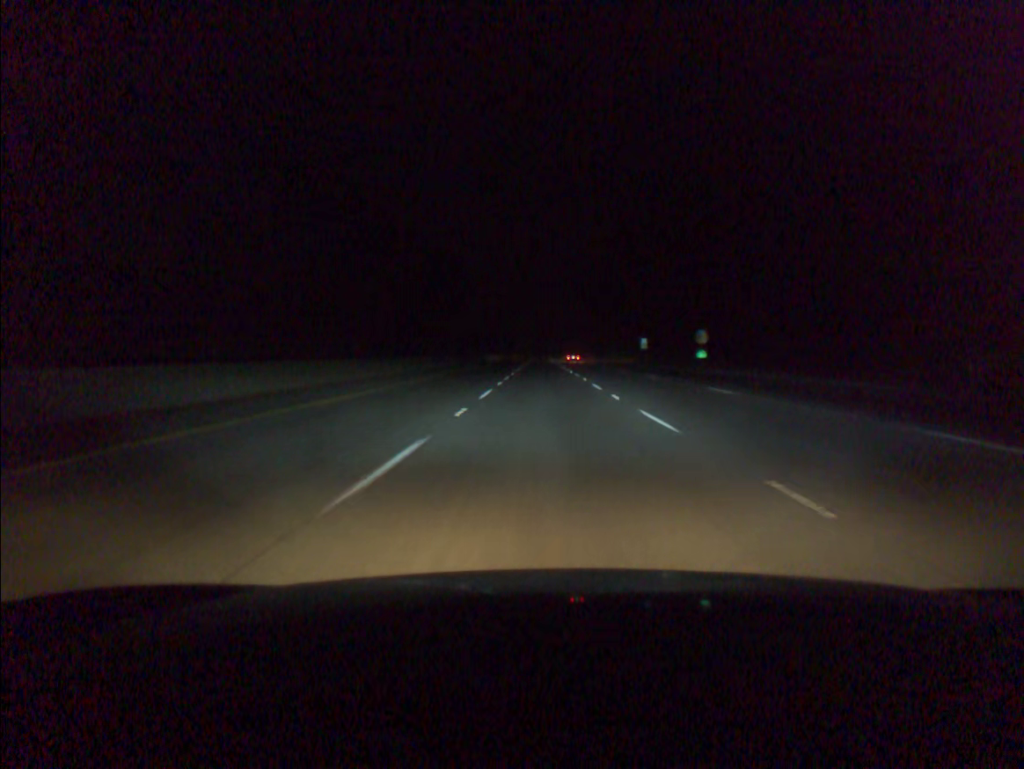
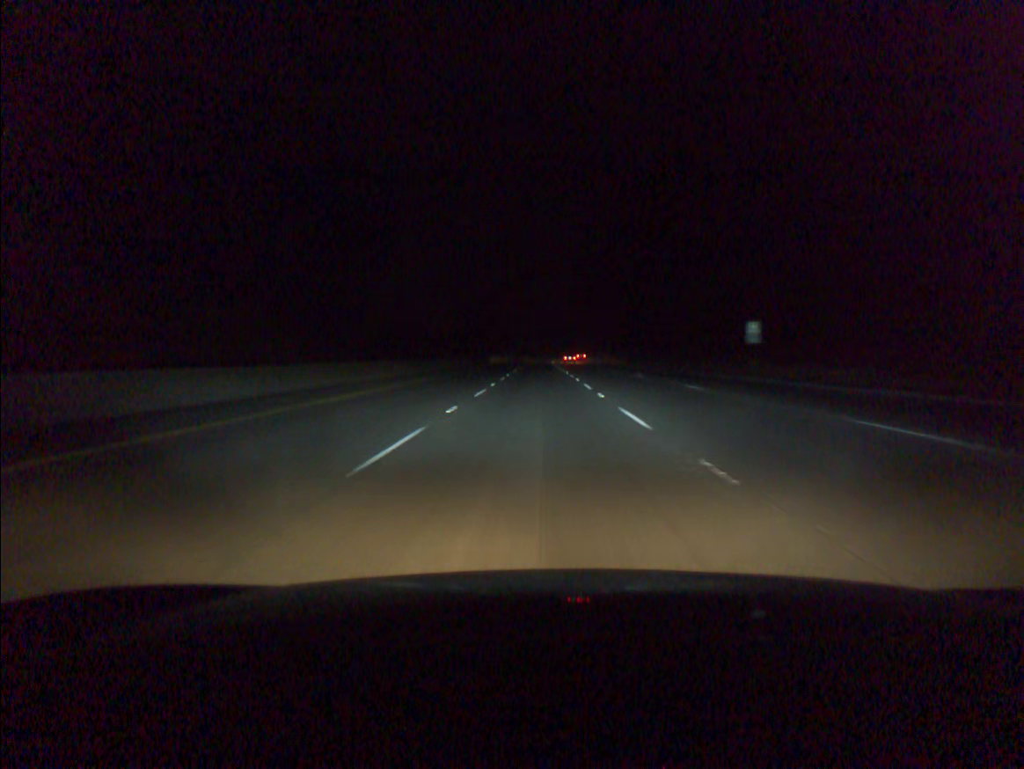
(+0.1, +57.3) m; 0°
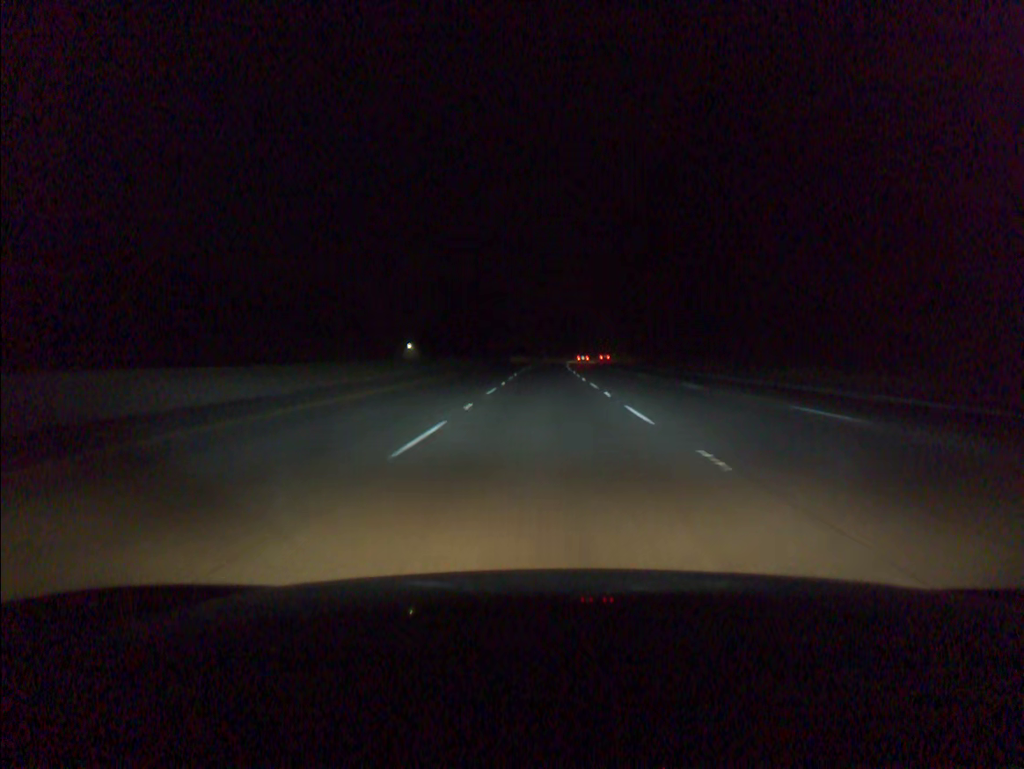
(-0.3, +57.2) m; 0°
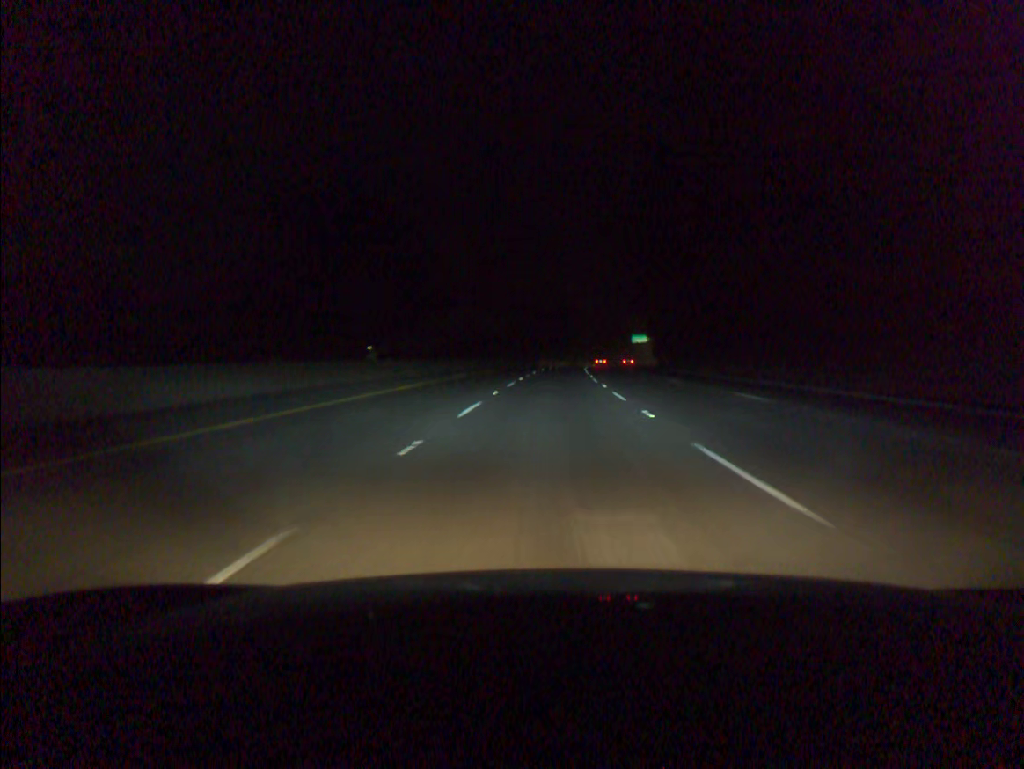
(+1.1, +95.3) m; +2°
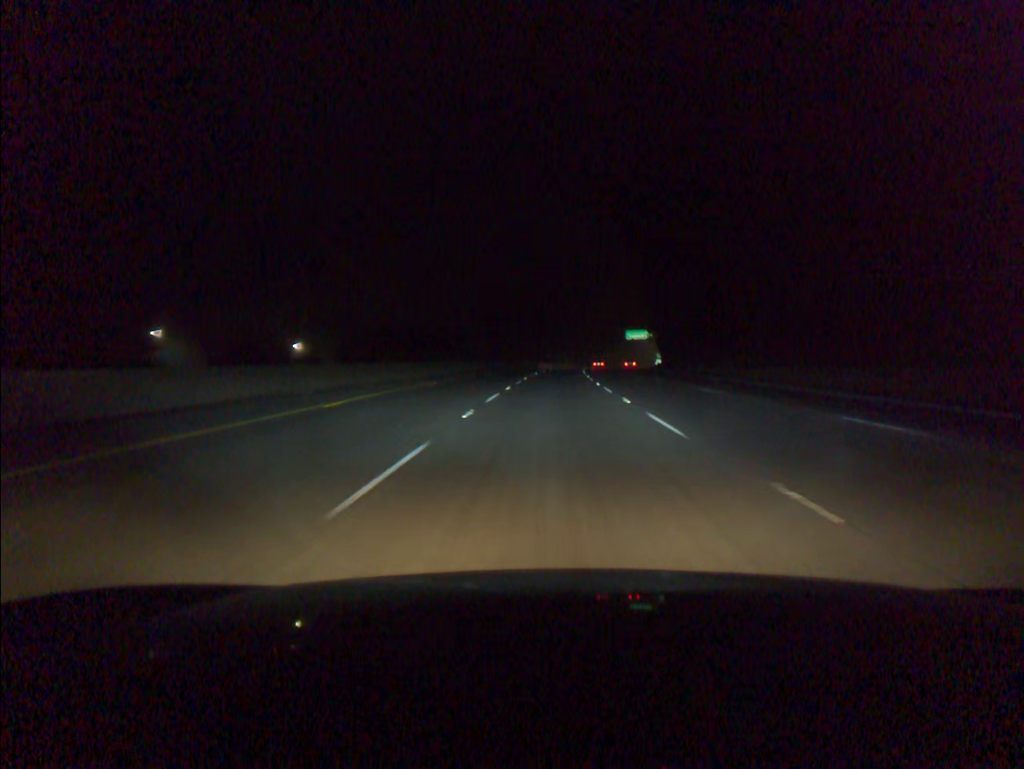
(+0.5, +38.1) m; +2°
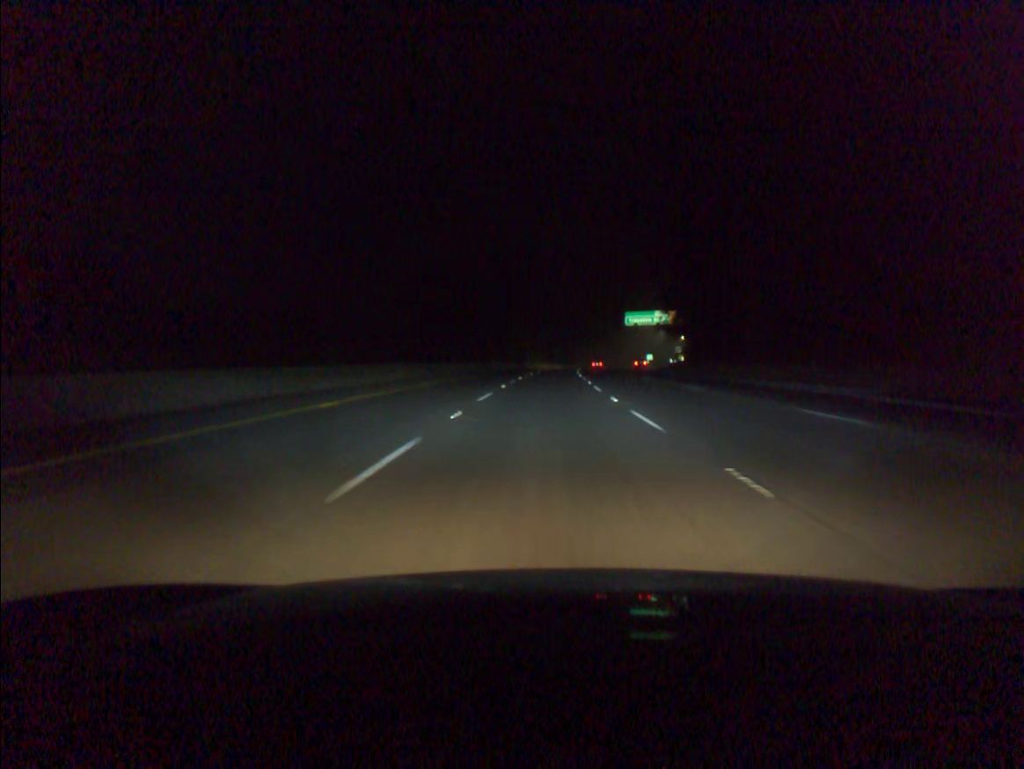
(+1.3, +57.3) m; +2°
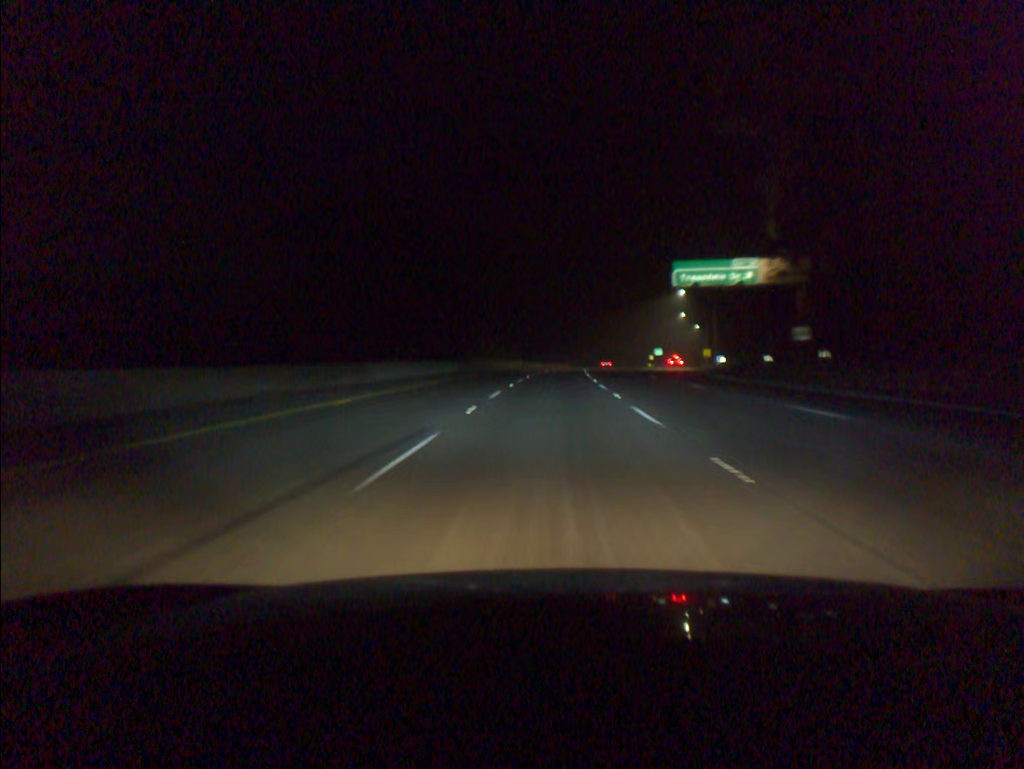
(+0.9, +57.5) m; +2°
